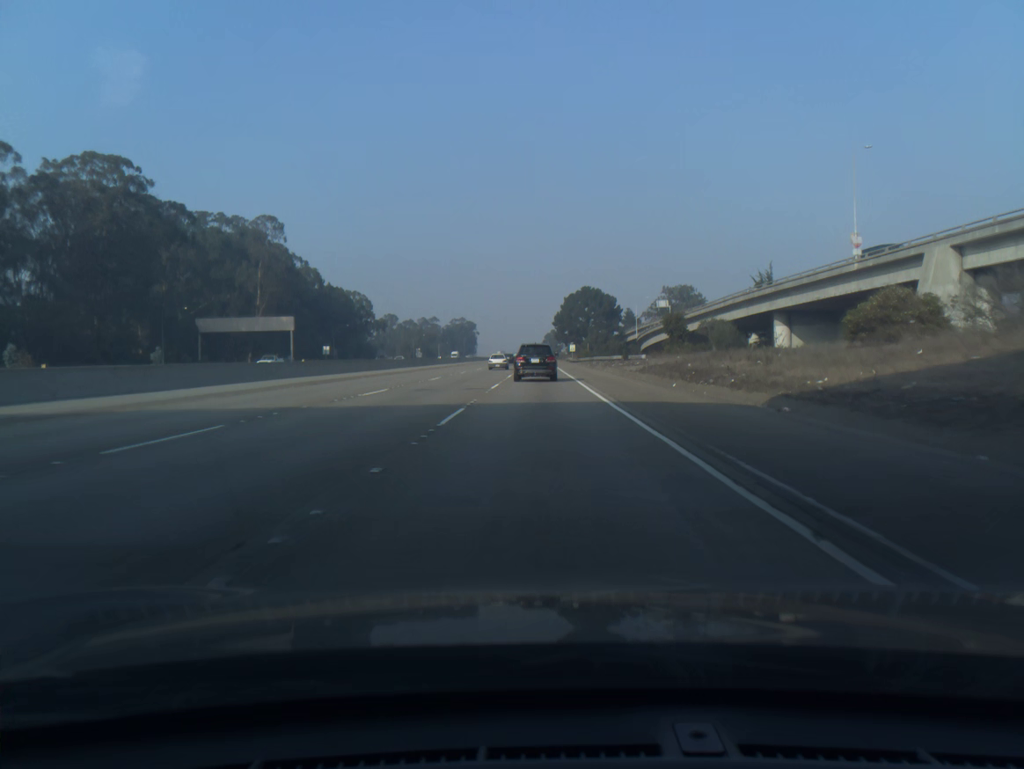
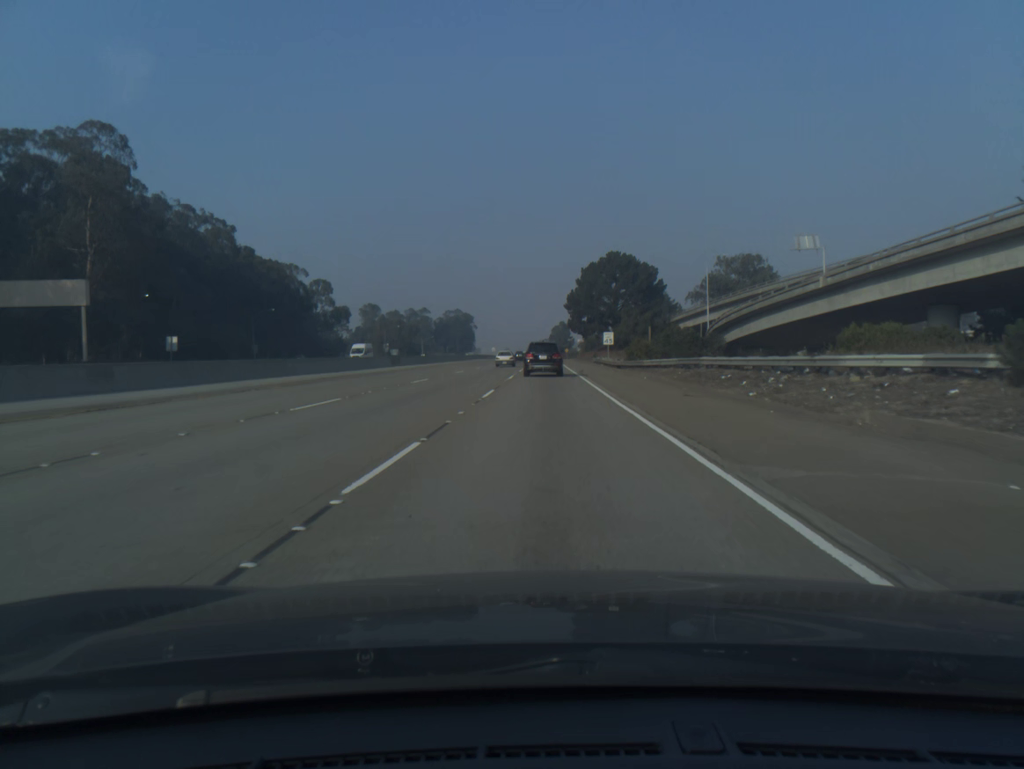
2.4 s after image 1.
(-0.2, +65.0) m; 0°
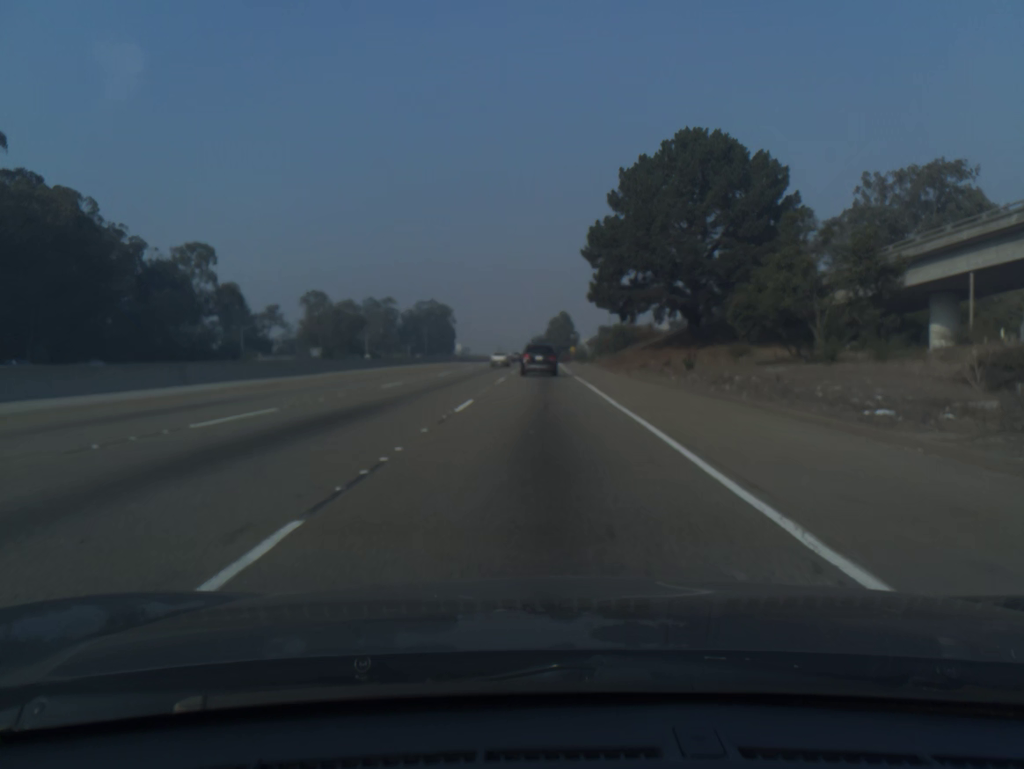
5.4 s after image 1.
(+0.4, +77.6) m; 0°
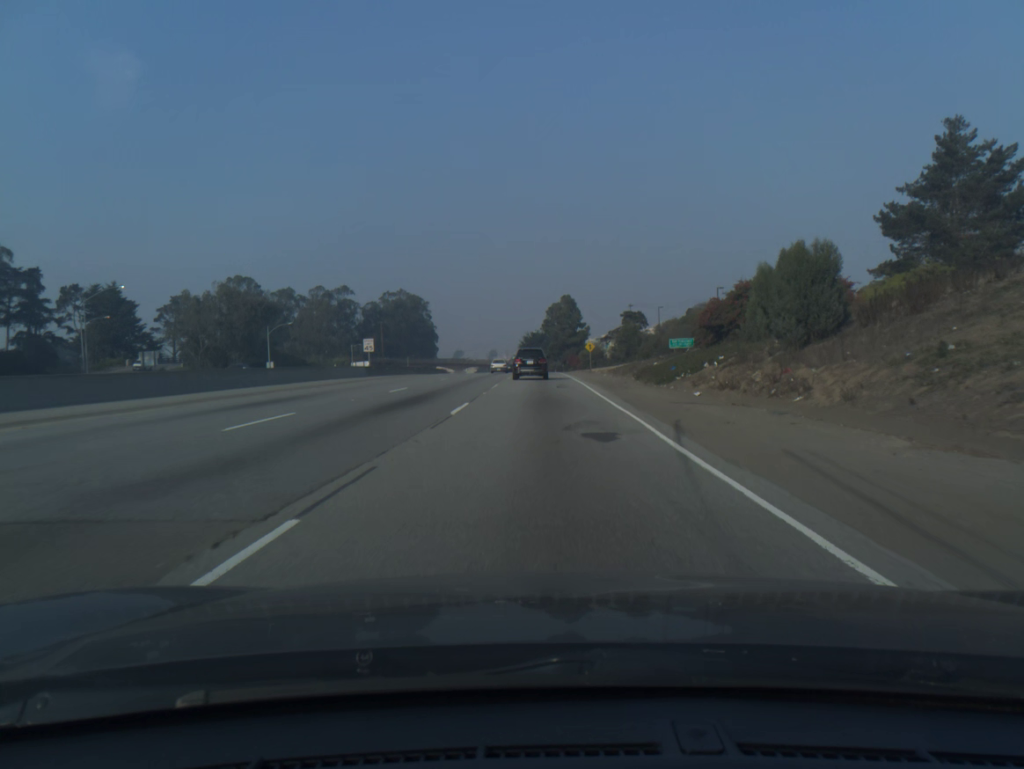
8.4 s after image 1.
(0.0, +73.2) m; 0°
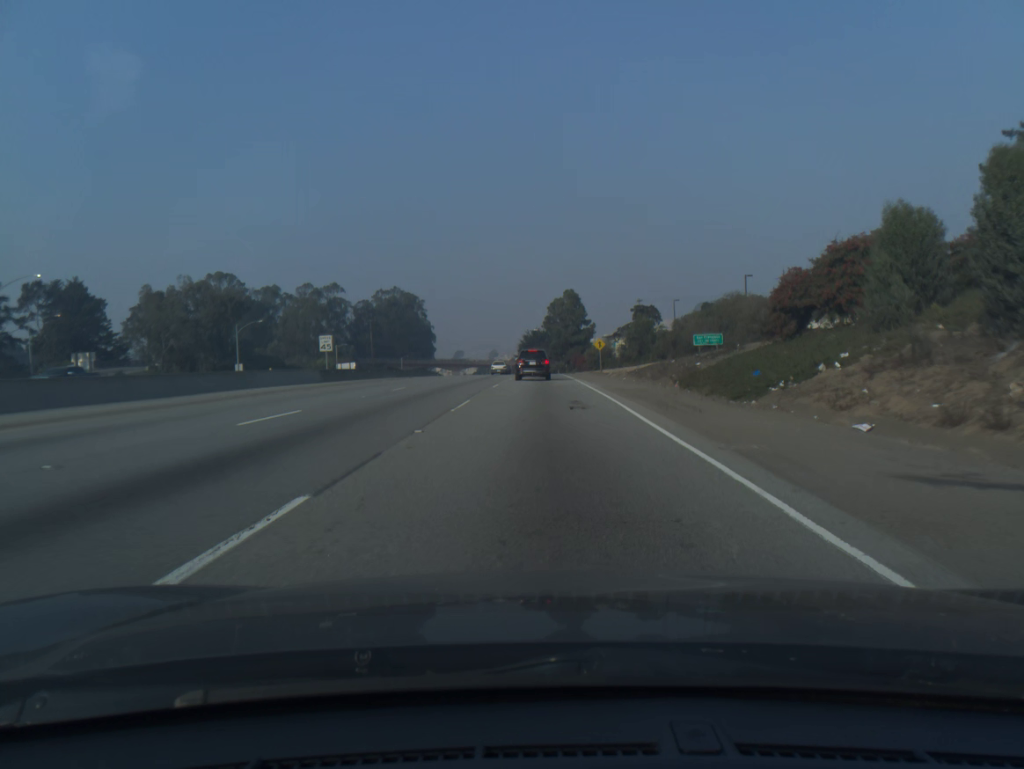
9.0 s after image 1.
(0.0, +14.1) m; 0°
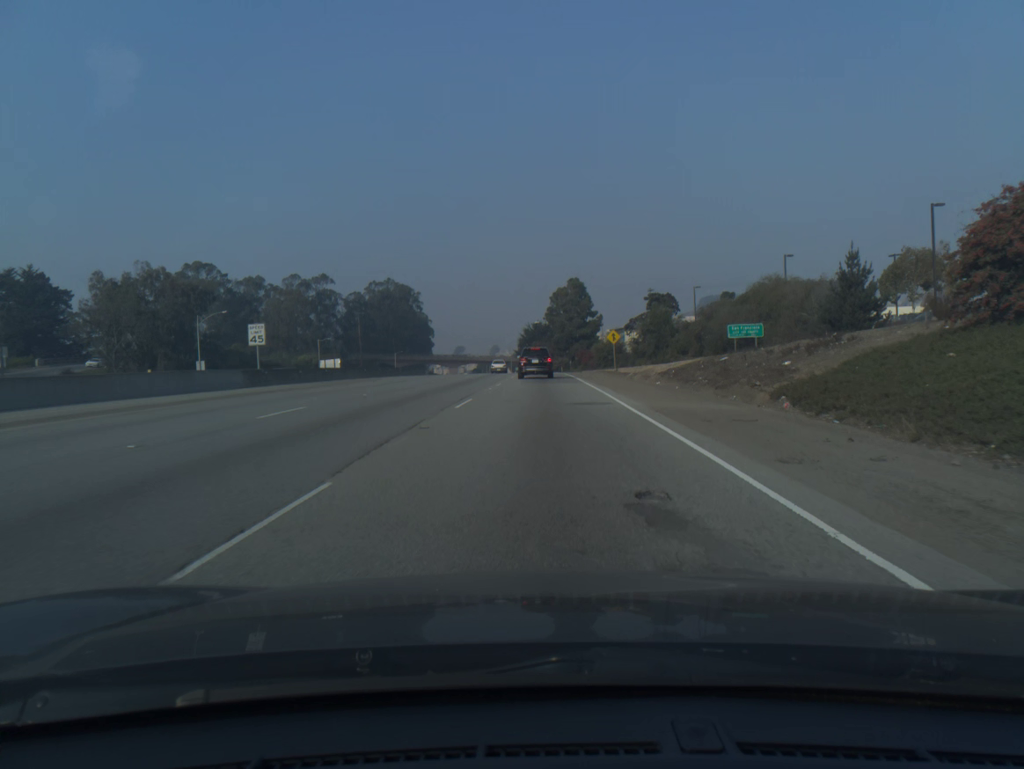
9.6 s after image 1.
(0.0, +13.9) m; 0°
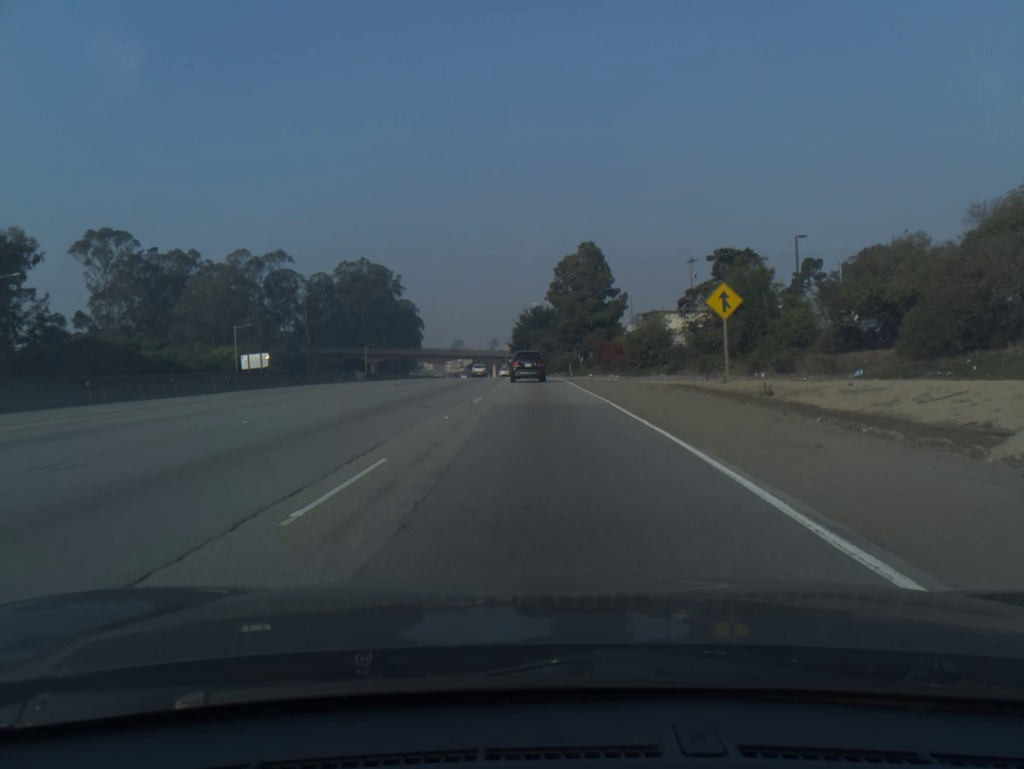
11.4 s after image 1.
(-0.1, +40.8) m; 0°
